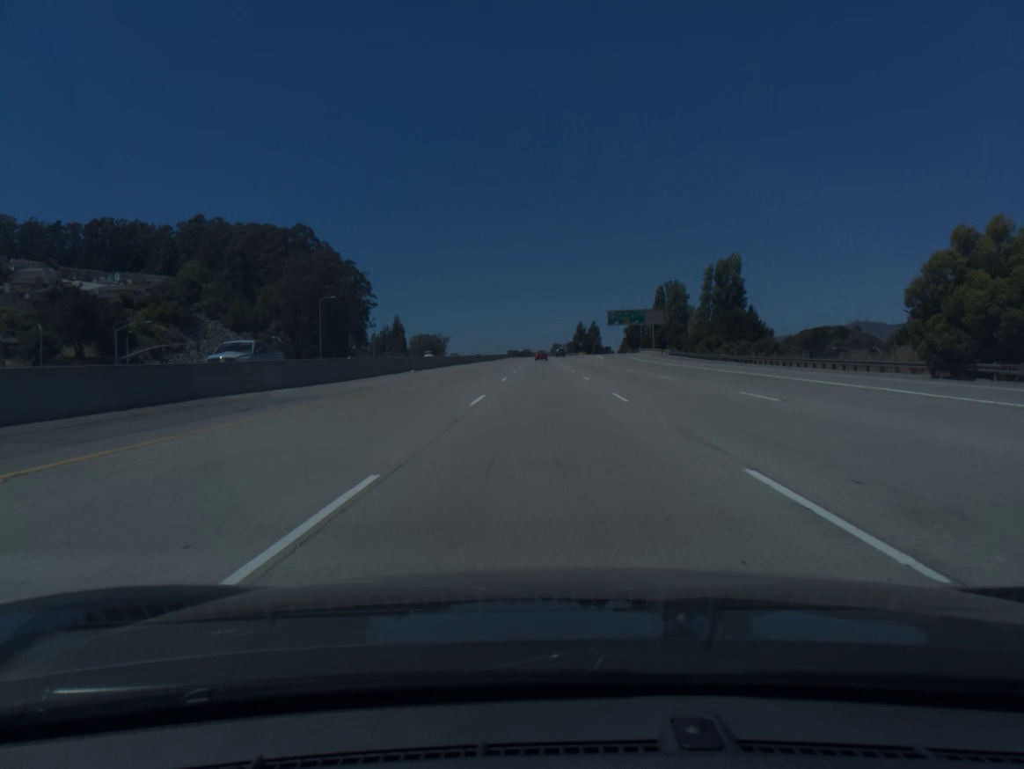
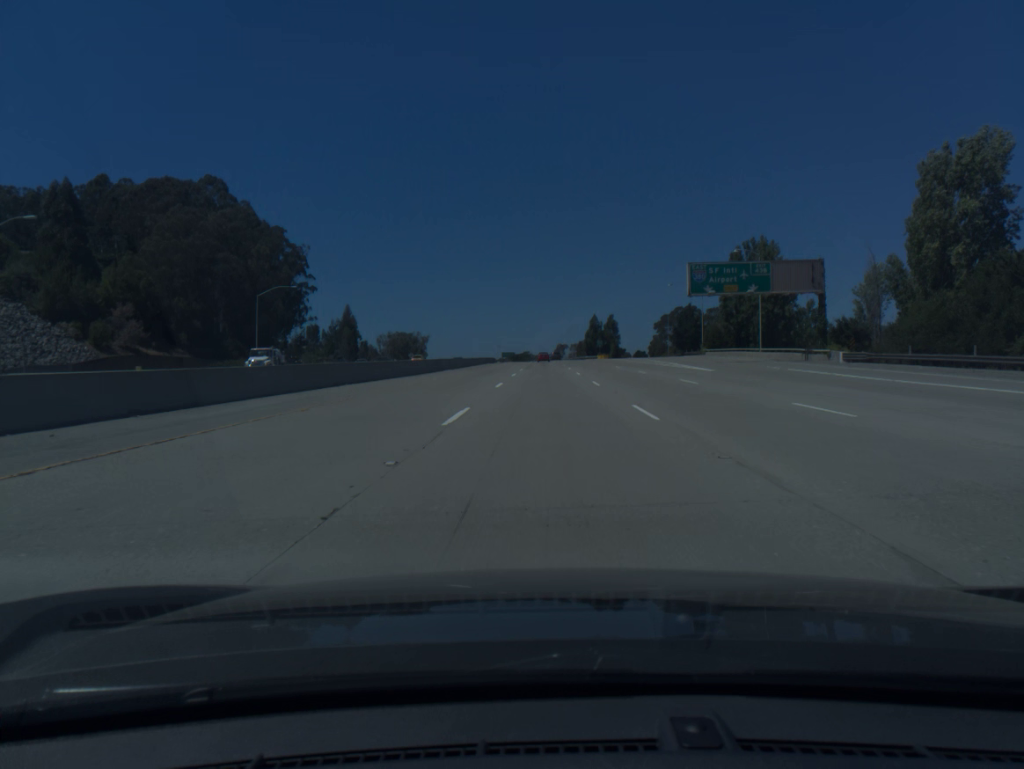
(0.0, +77.8) m; 0°
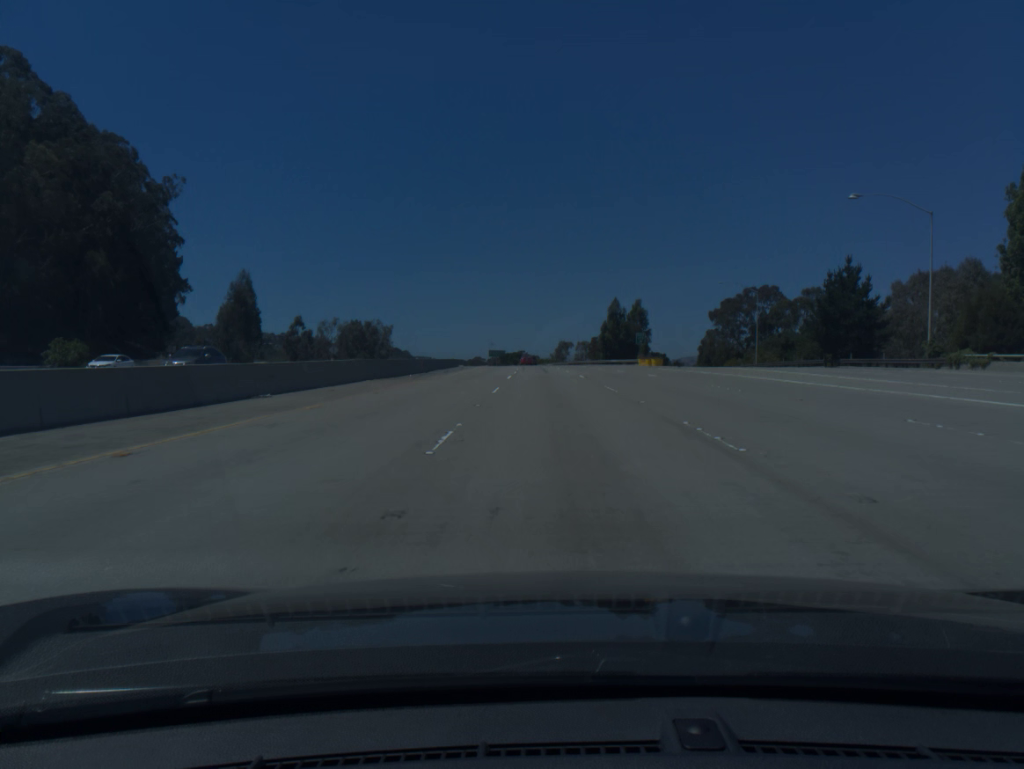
(-0.2, +77.8) m; 0°
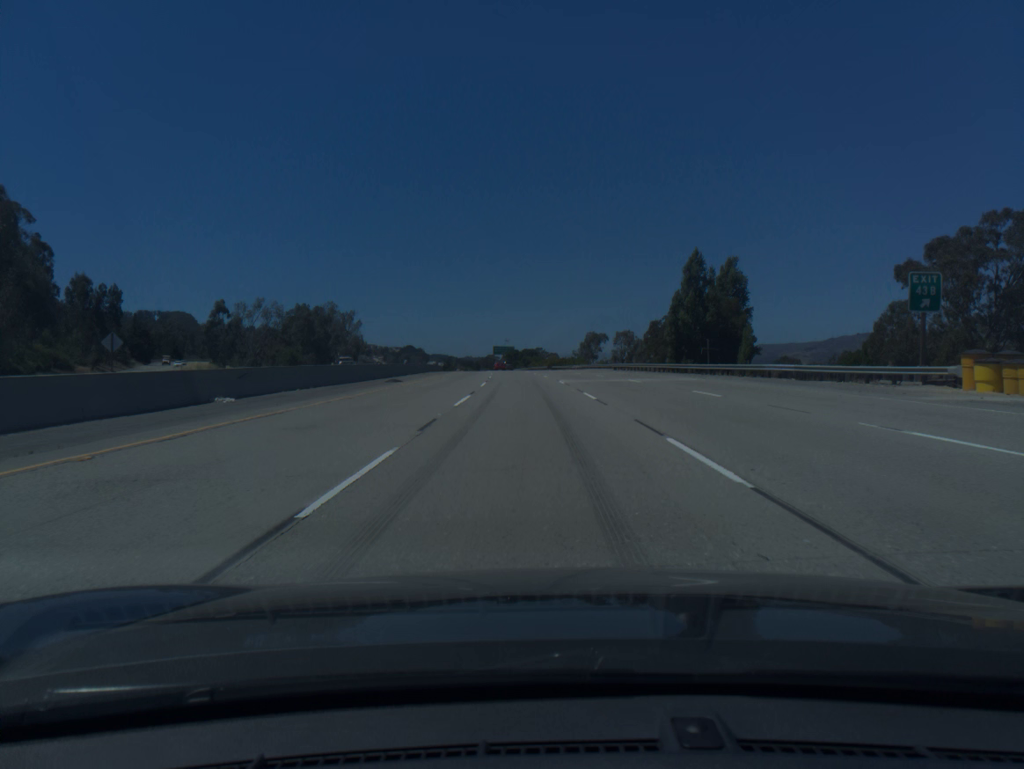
(-0.5, +75.6) m; -1°
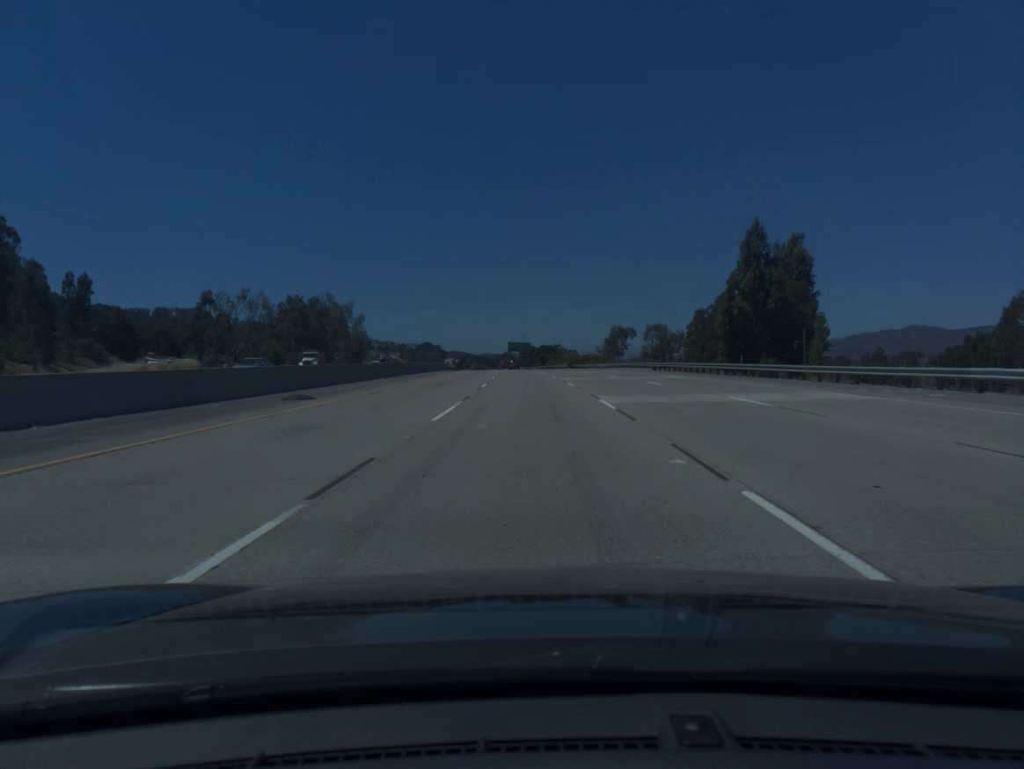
(-0.2, +18.7) m; -1°
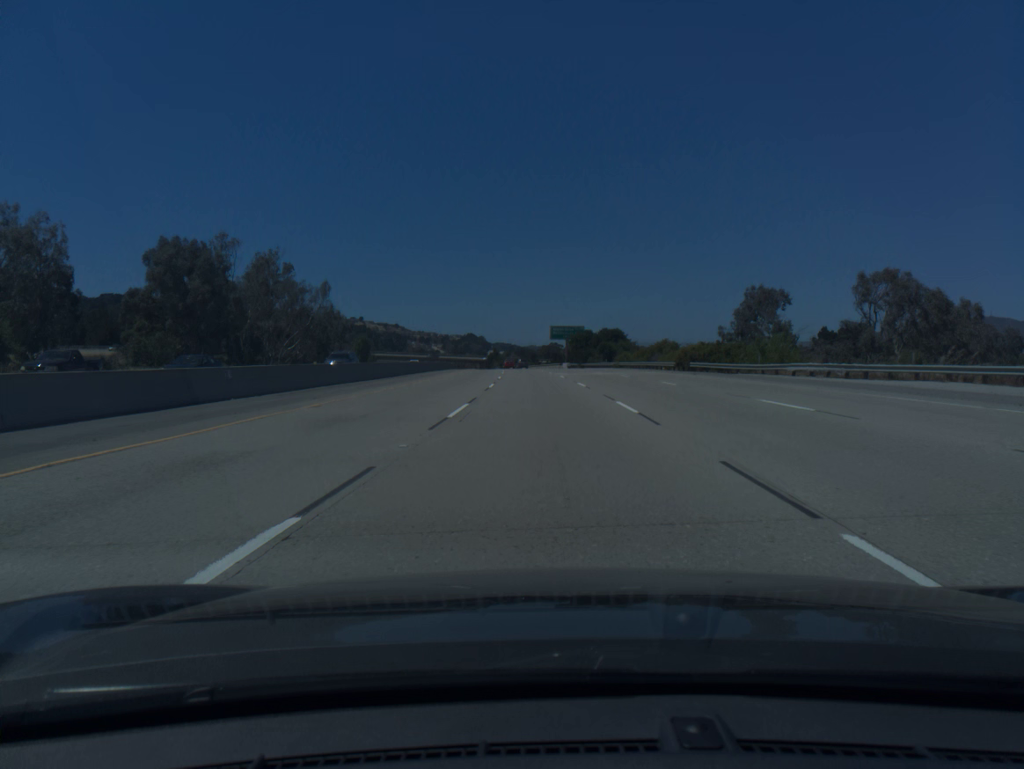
(-2.3, +74.5) m; -3°
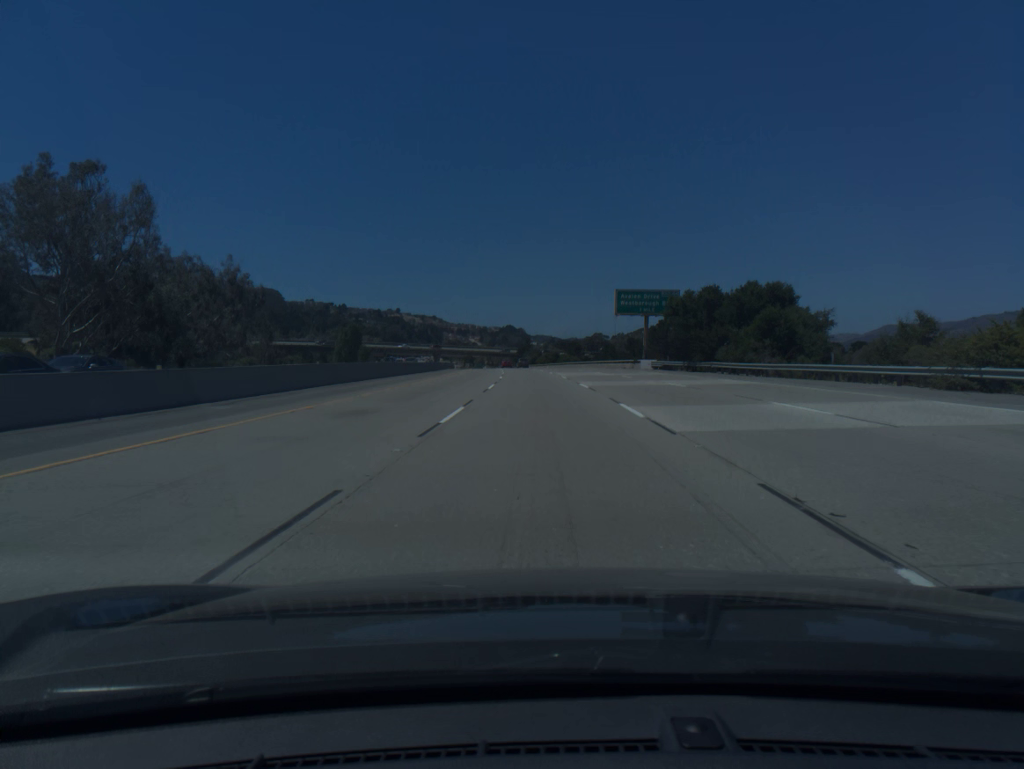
(-1.9, +73.7) m; -3°
